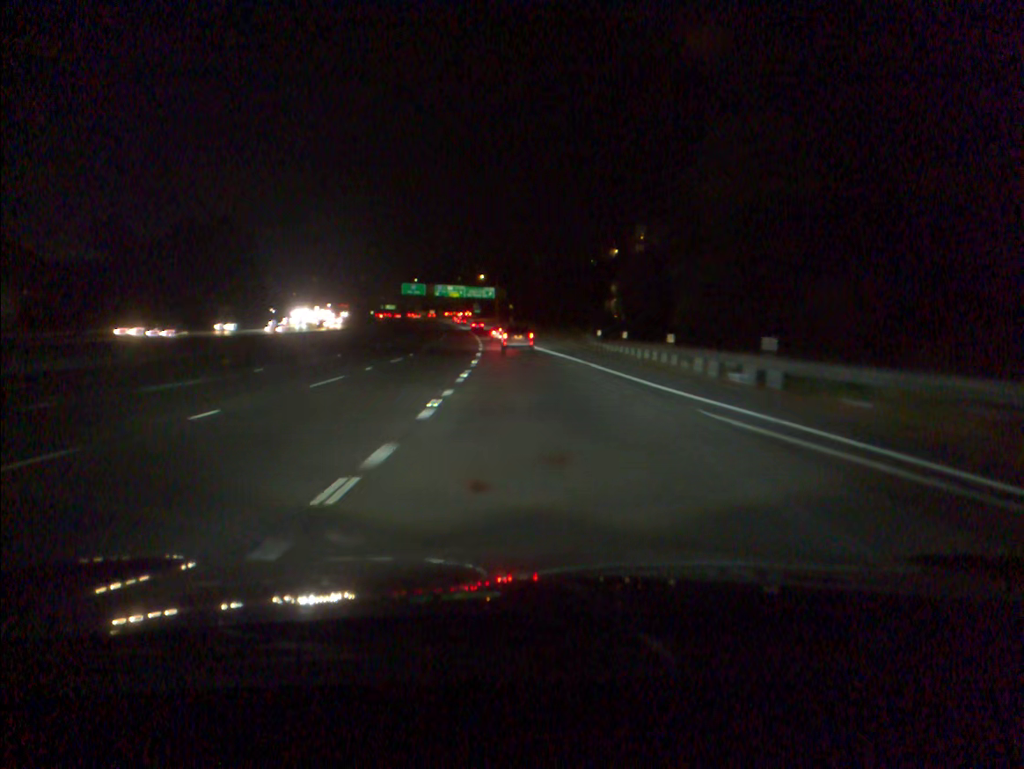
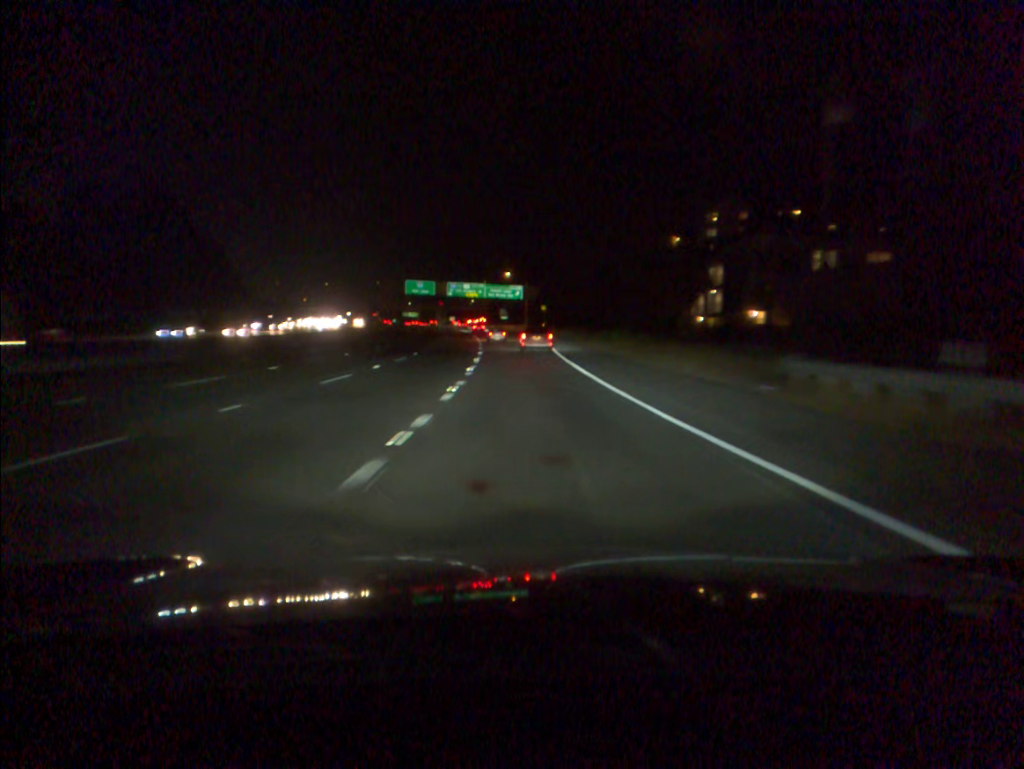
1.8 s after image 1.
(-0.9, +41.7) m; -2°
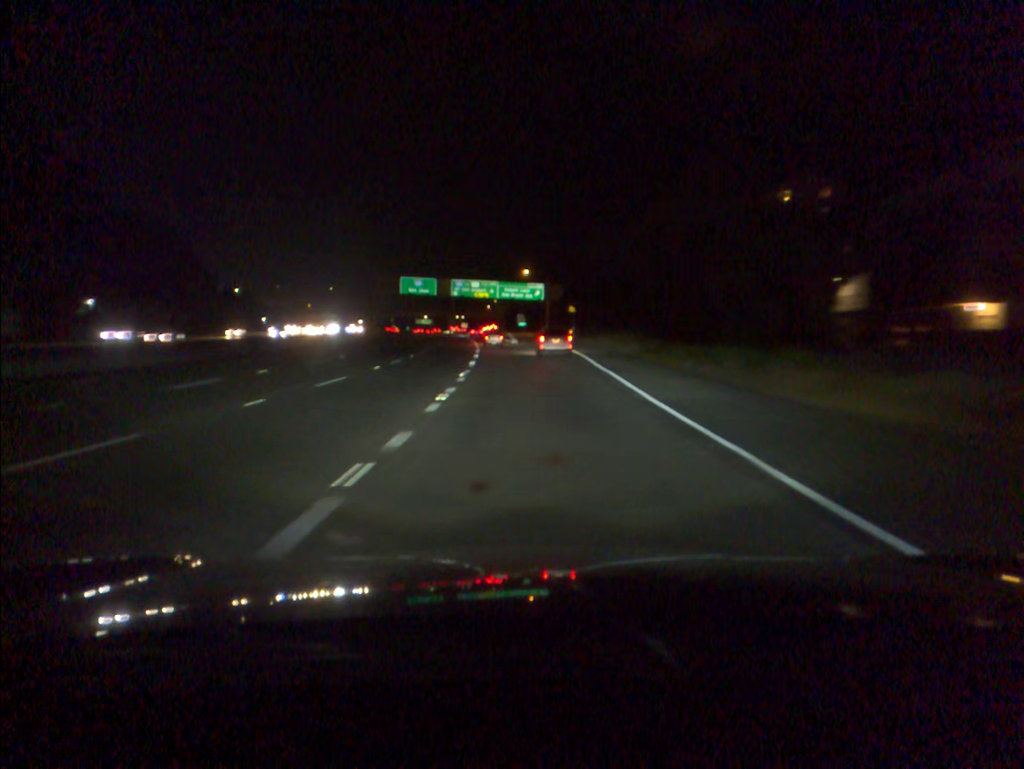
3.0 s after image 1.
(-0.3, +28.7) m; -1°
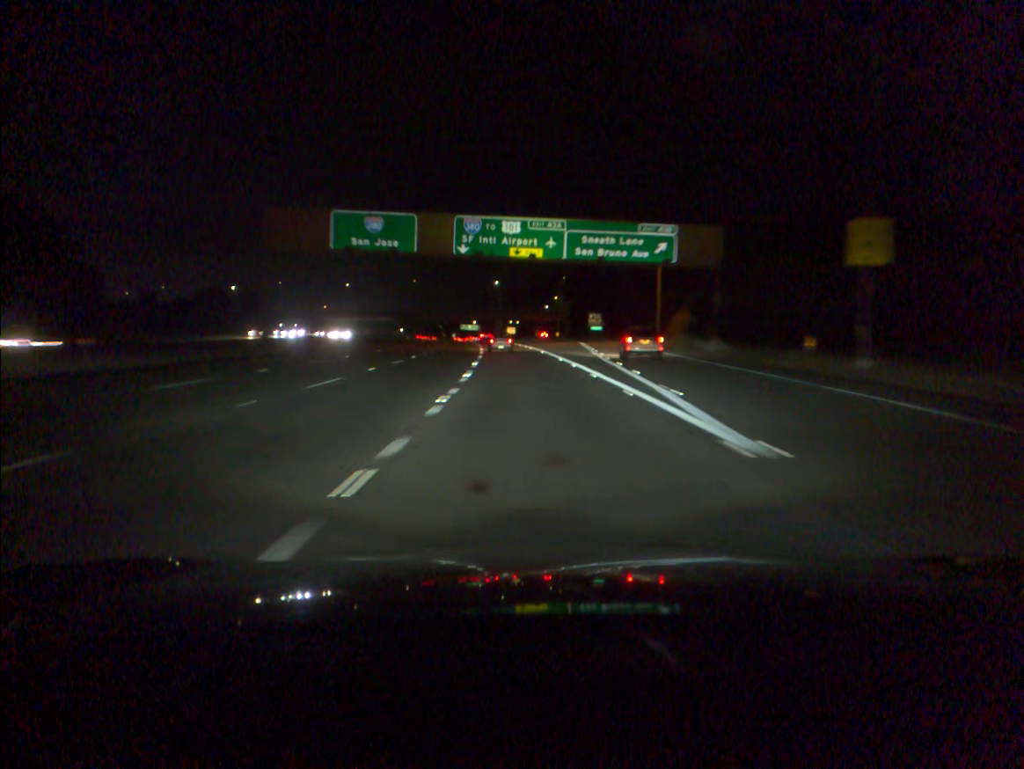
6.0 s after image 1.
(-2.9, +73.1) m; -4°
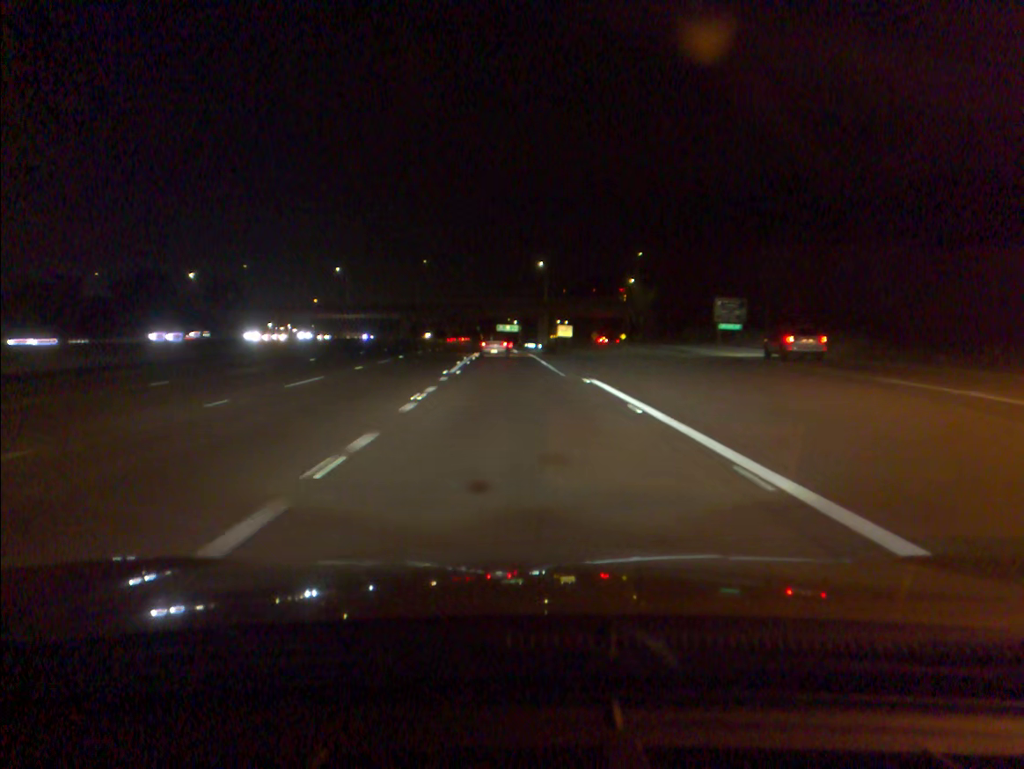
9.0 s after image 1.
(-2.1, +71.2) m; -3°
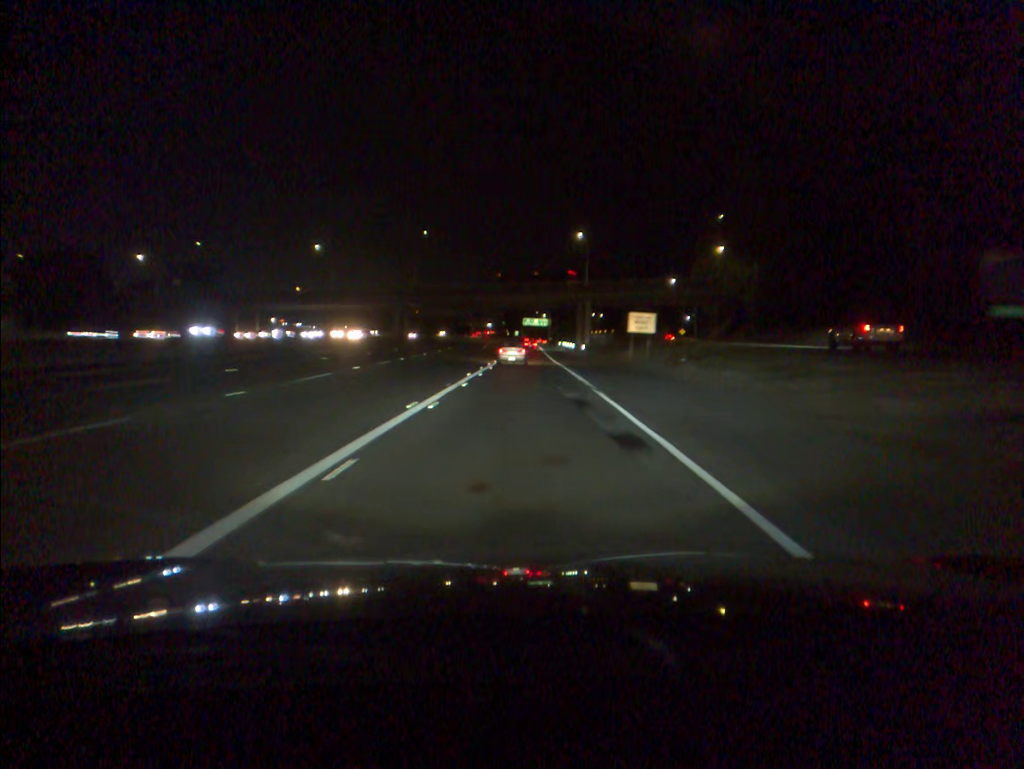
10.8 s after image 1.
(-0.9, +42.3) m; -2°
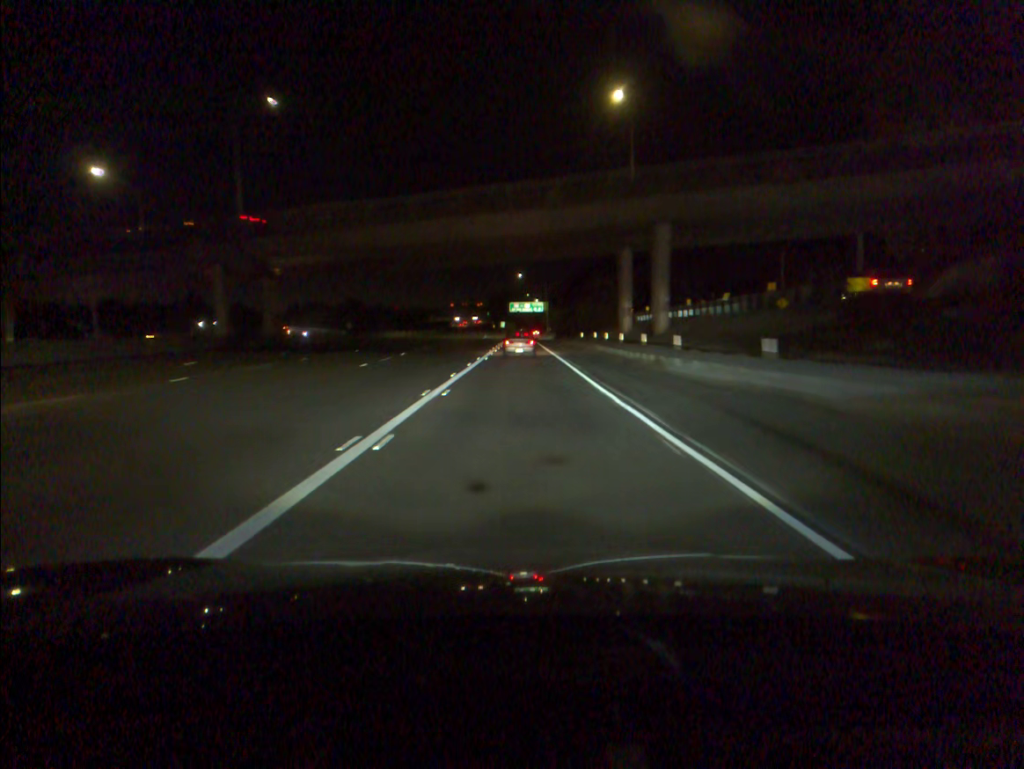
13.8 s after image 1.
(+0.5, +69.9) m; +1°
